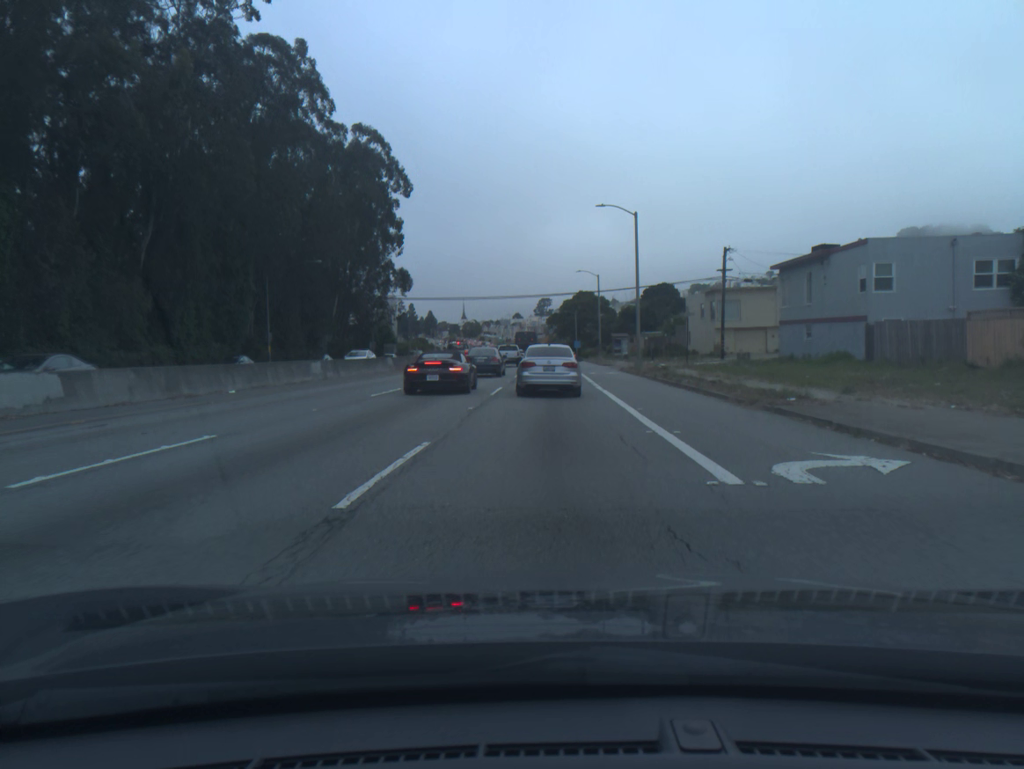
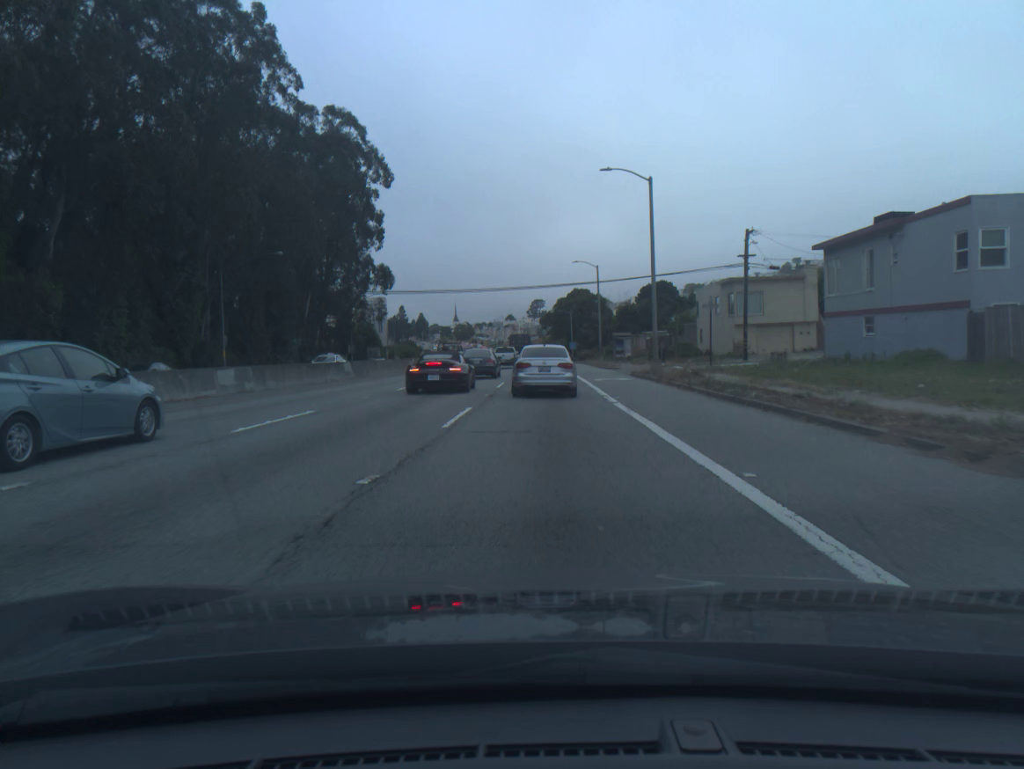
(0.0, +9.4) m; 0°
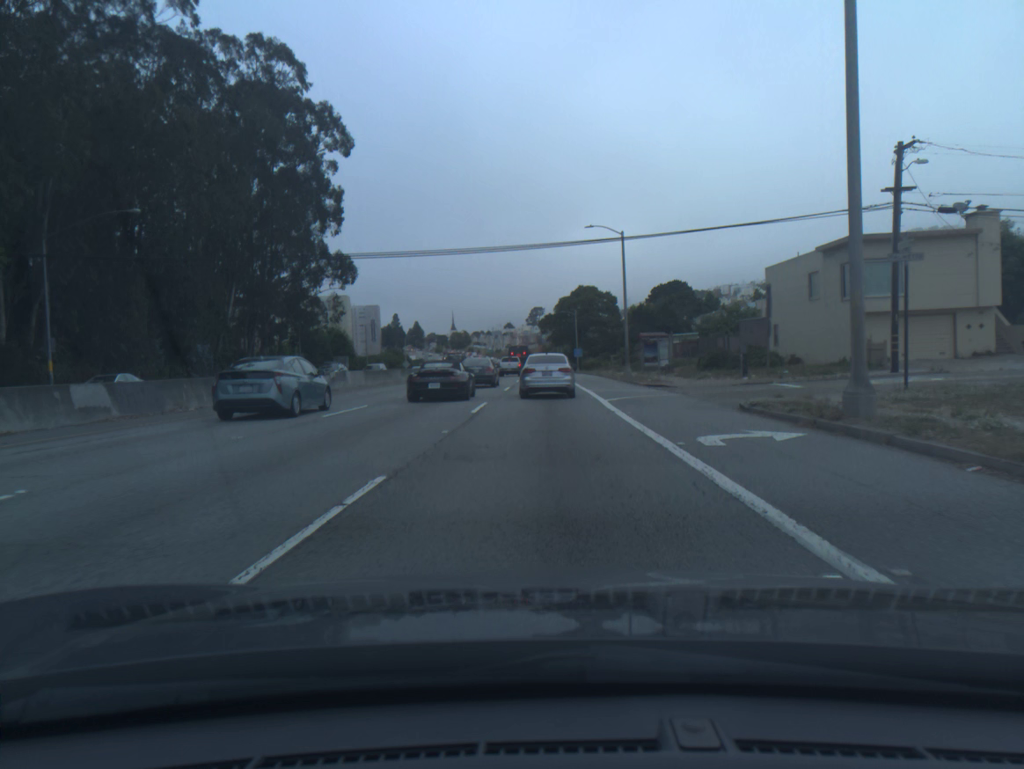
(0.0, +24.0) m; 0°
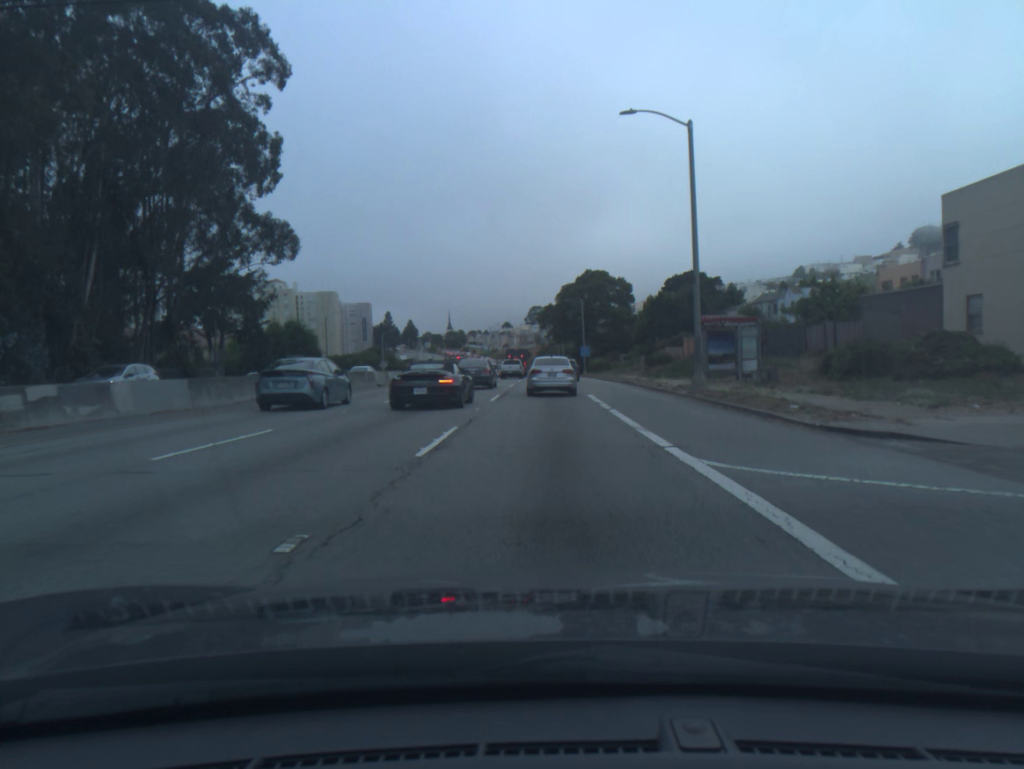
(0.0, +22.6) m; 0°
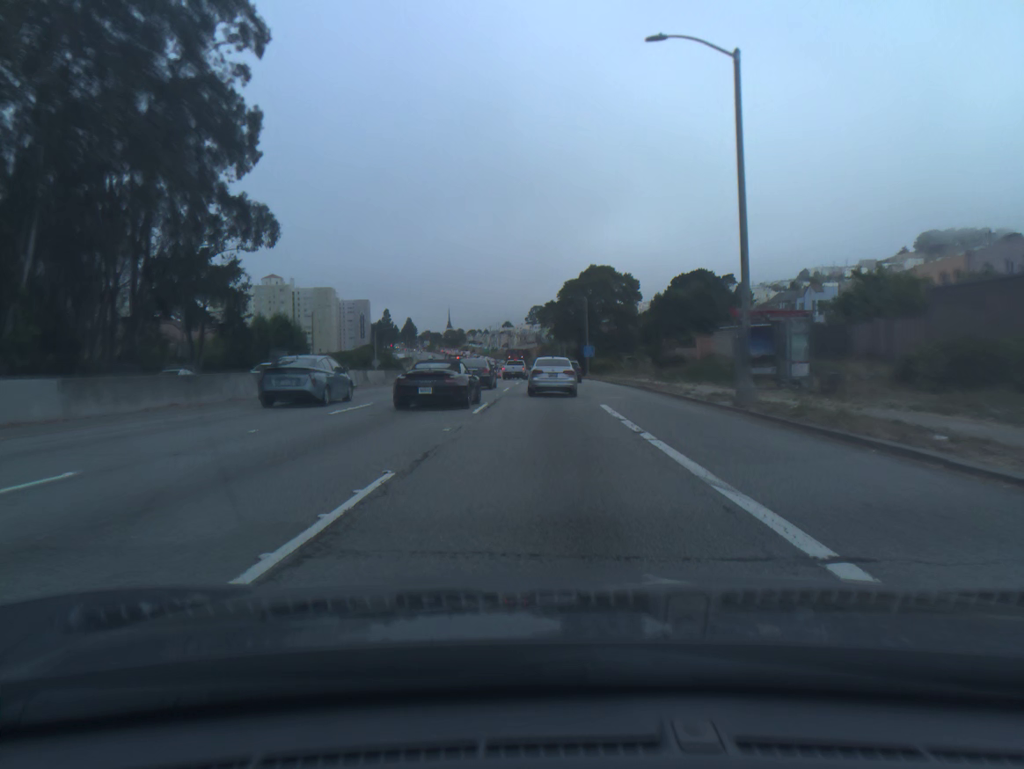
(0.0, +6.1) m; 0°
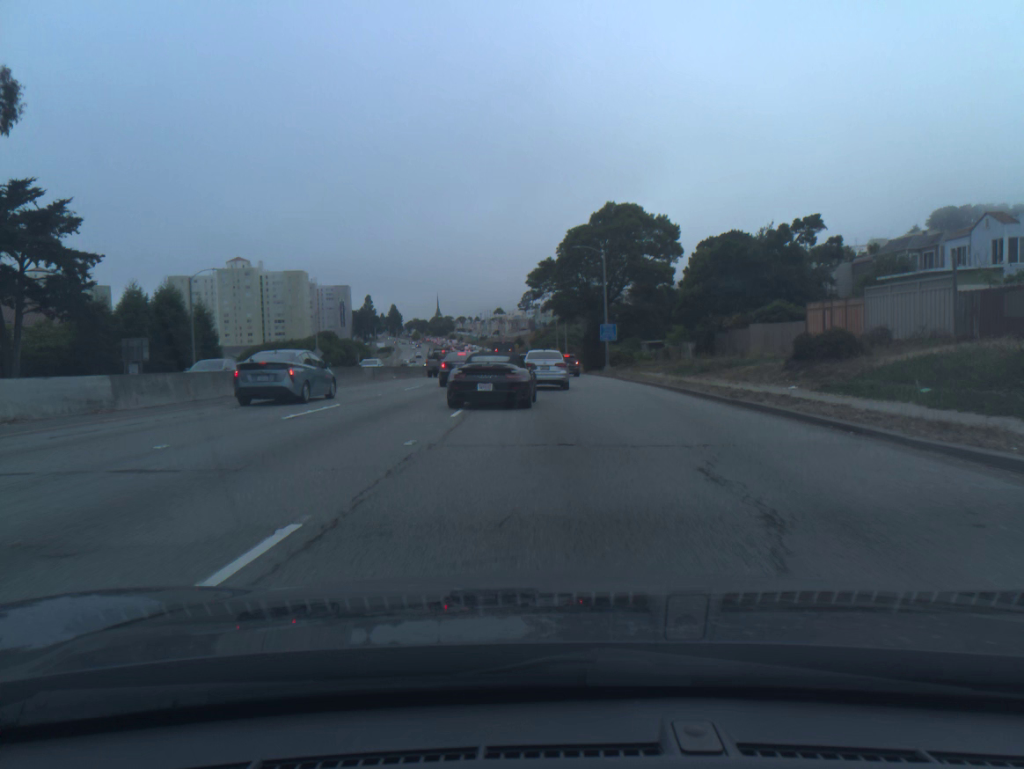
(+0.1, +32.6) m; 0°
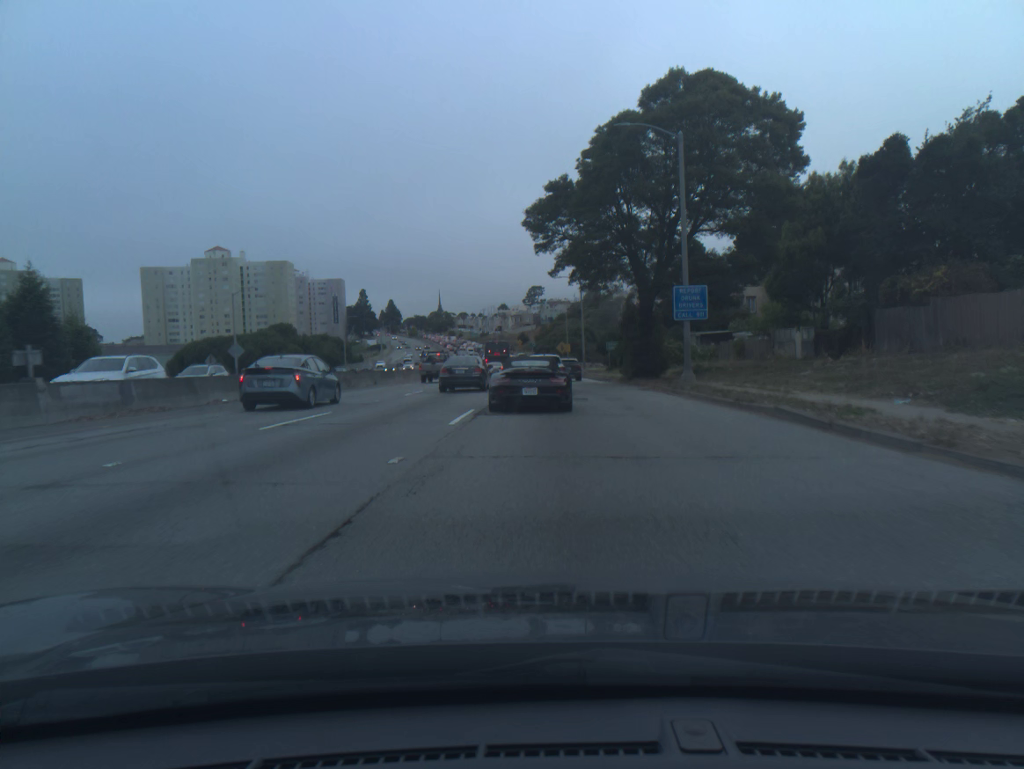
(-0.1, +30.8) m; 0°
